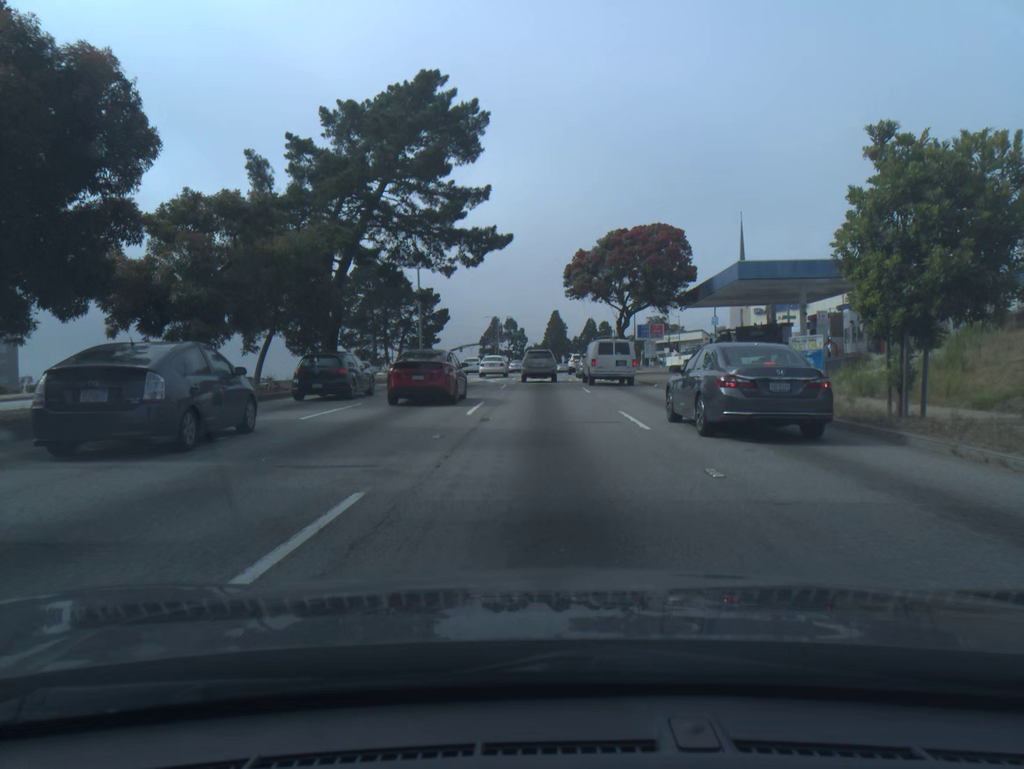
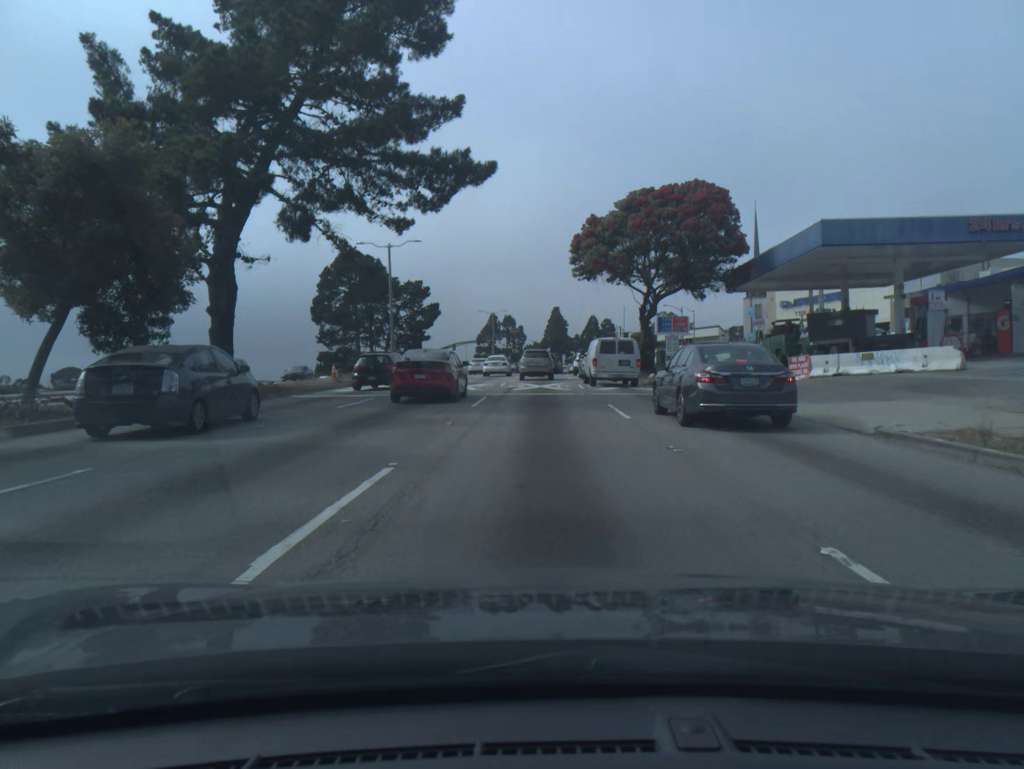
(0.0, +12.8) m; 0°
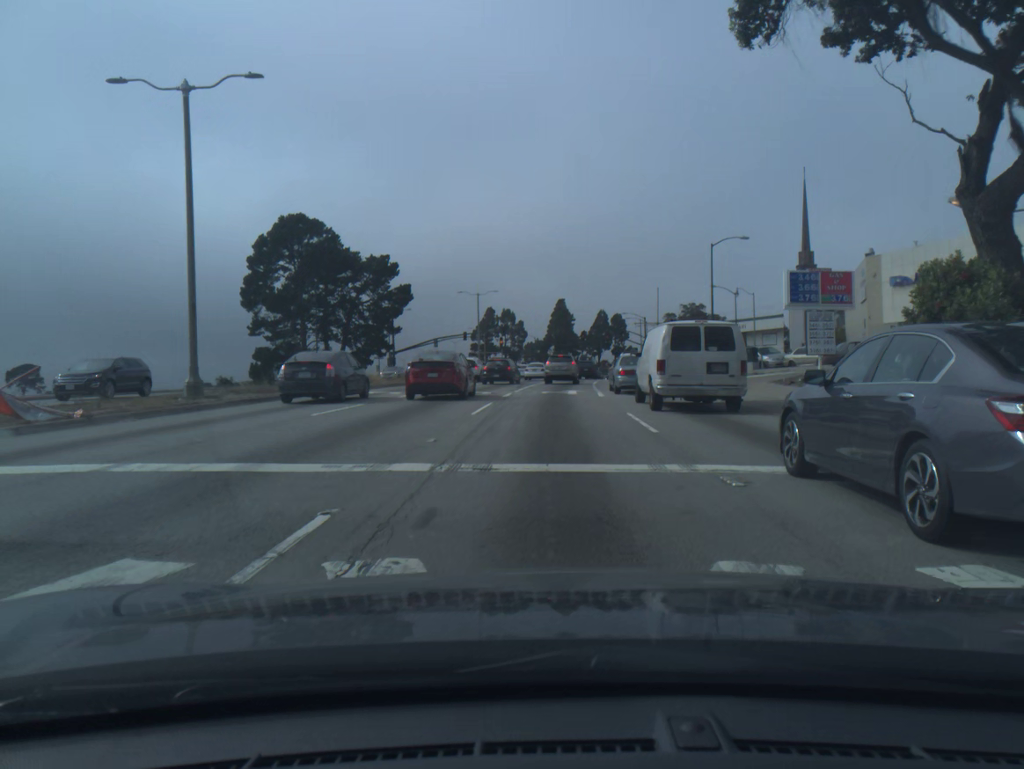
(-0.1, +32.1) m; 0°
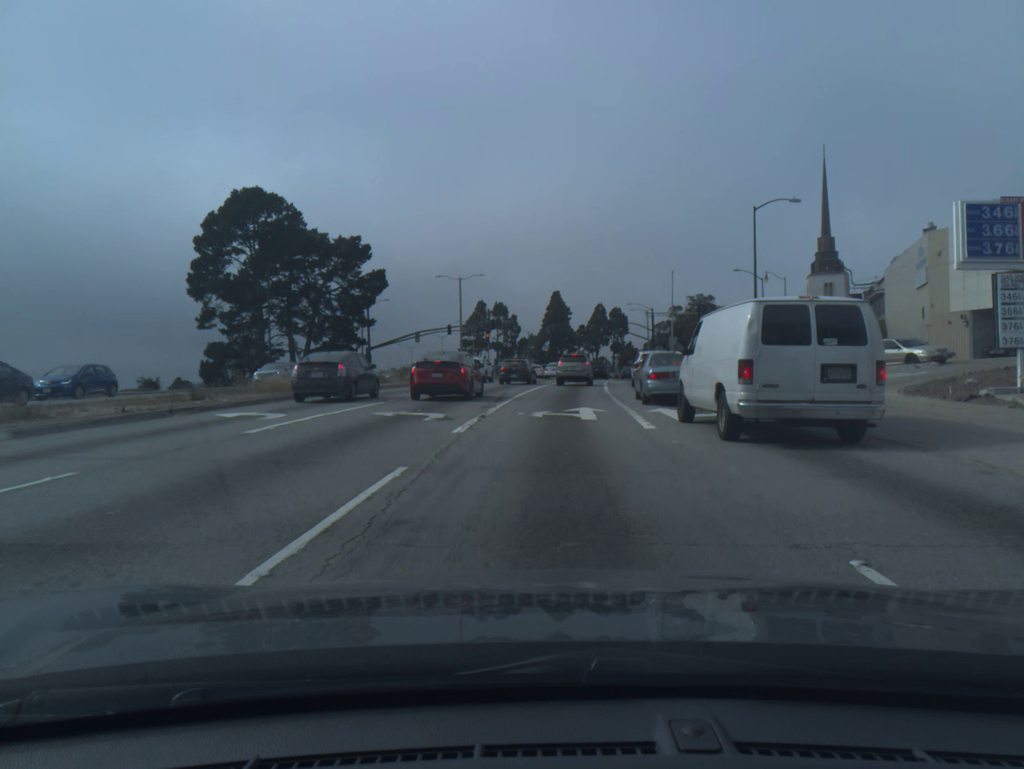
(+0.1, +12.5) m; 0°
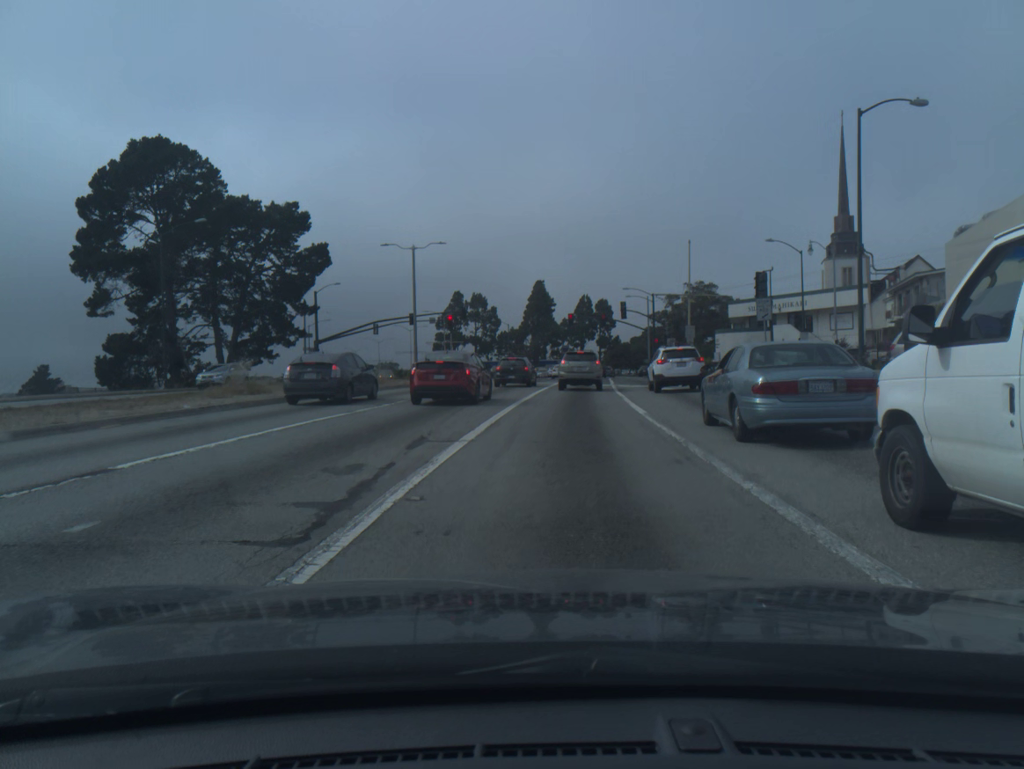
(+0.2, +17.0) m; +2°
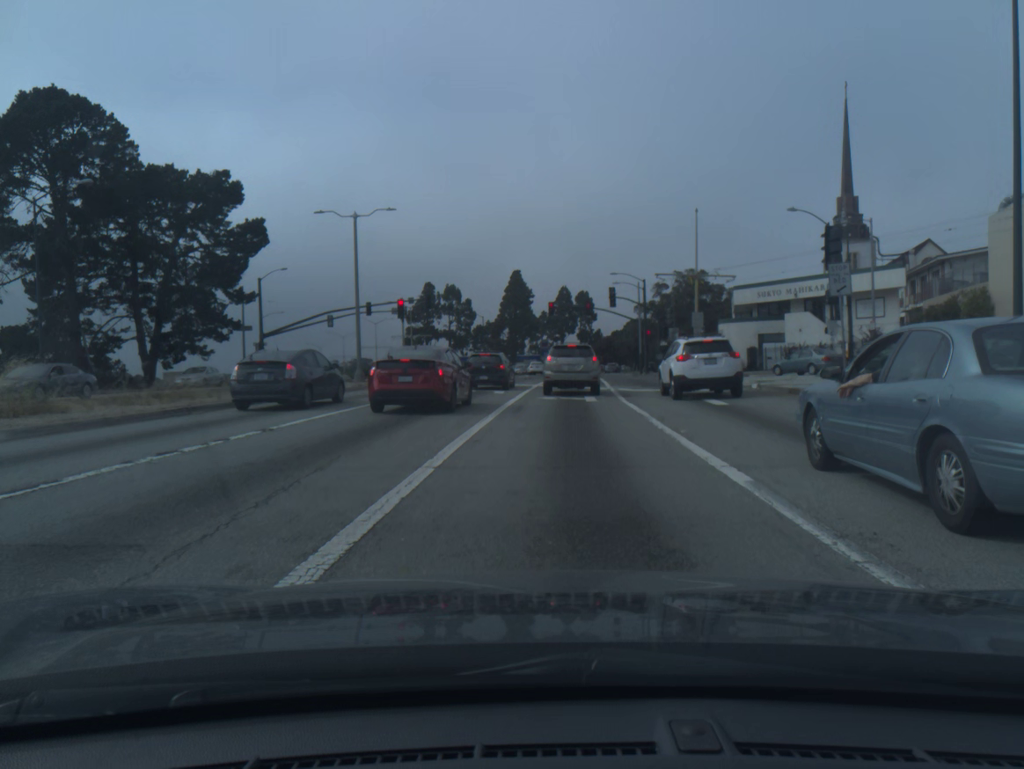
(+0.1, +10.4) m; +1°
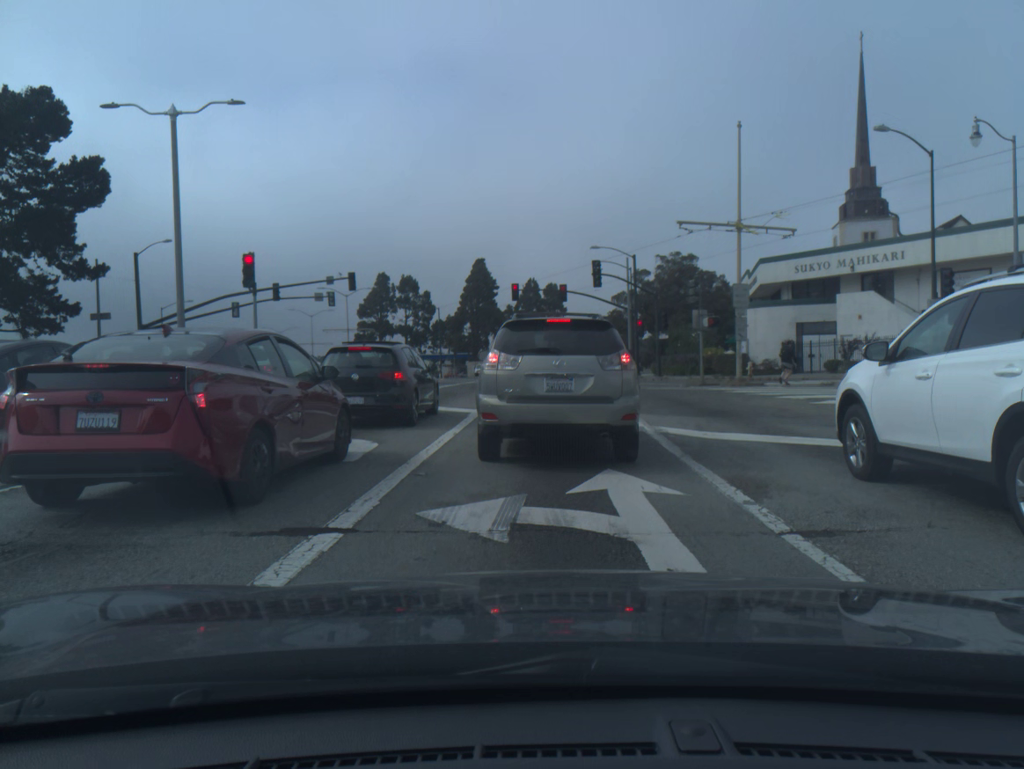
(+0.4, +17.9) m; +2°
